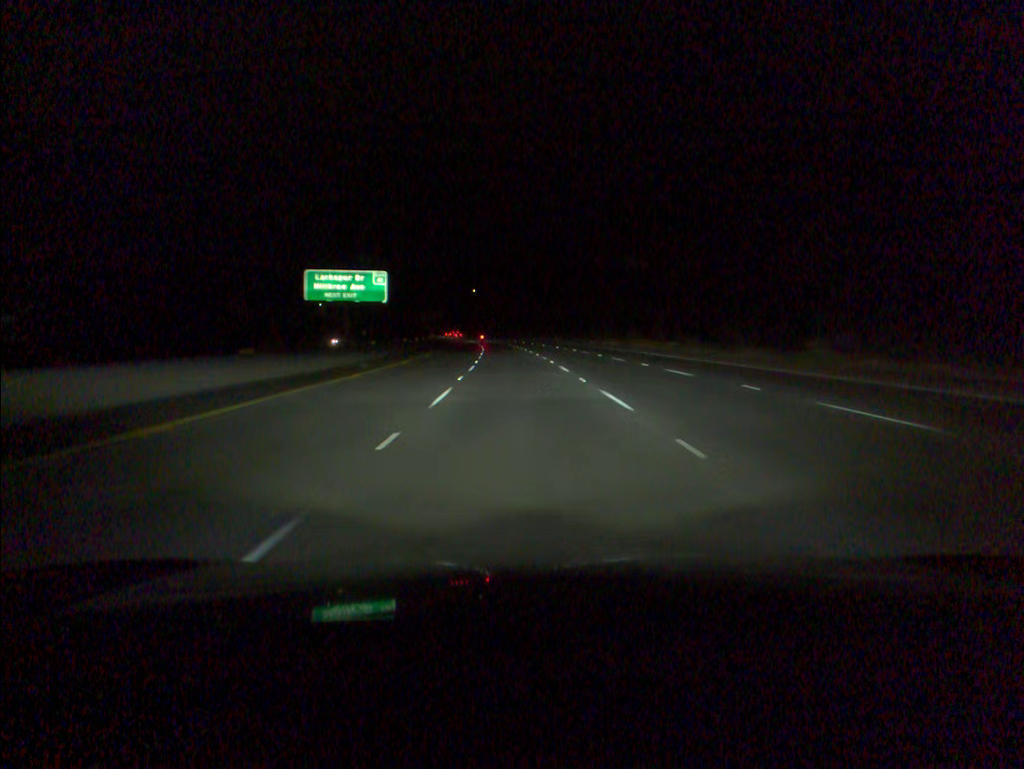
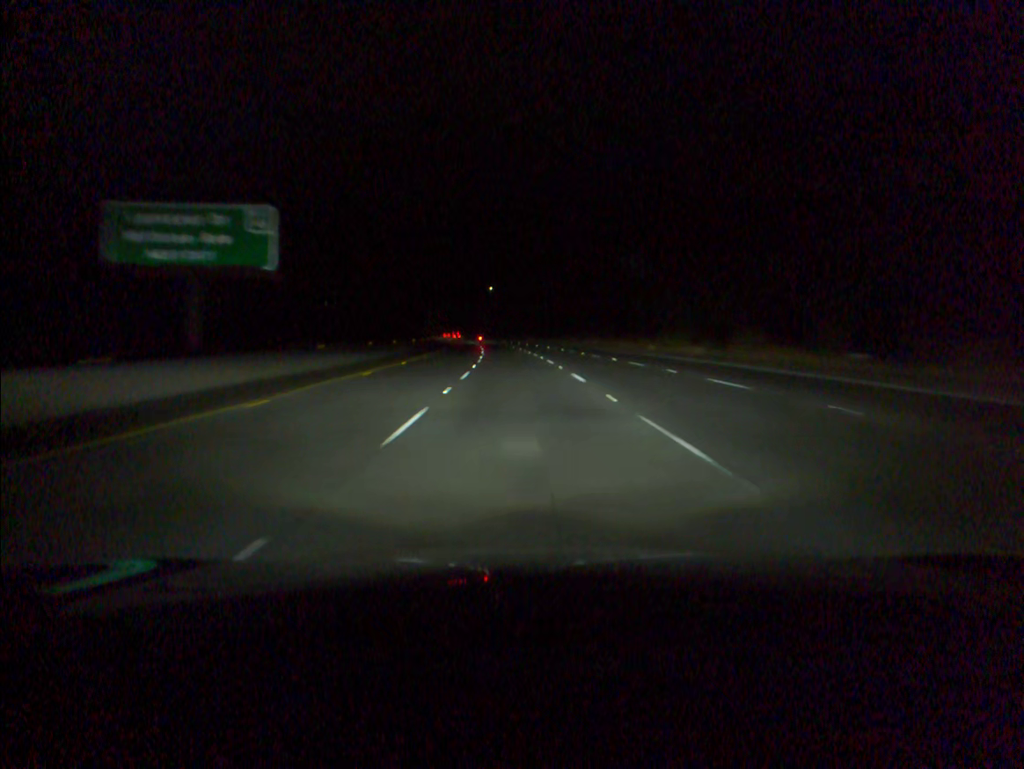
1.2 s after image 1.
(-0.5, +34.7) m; -2°
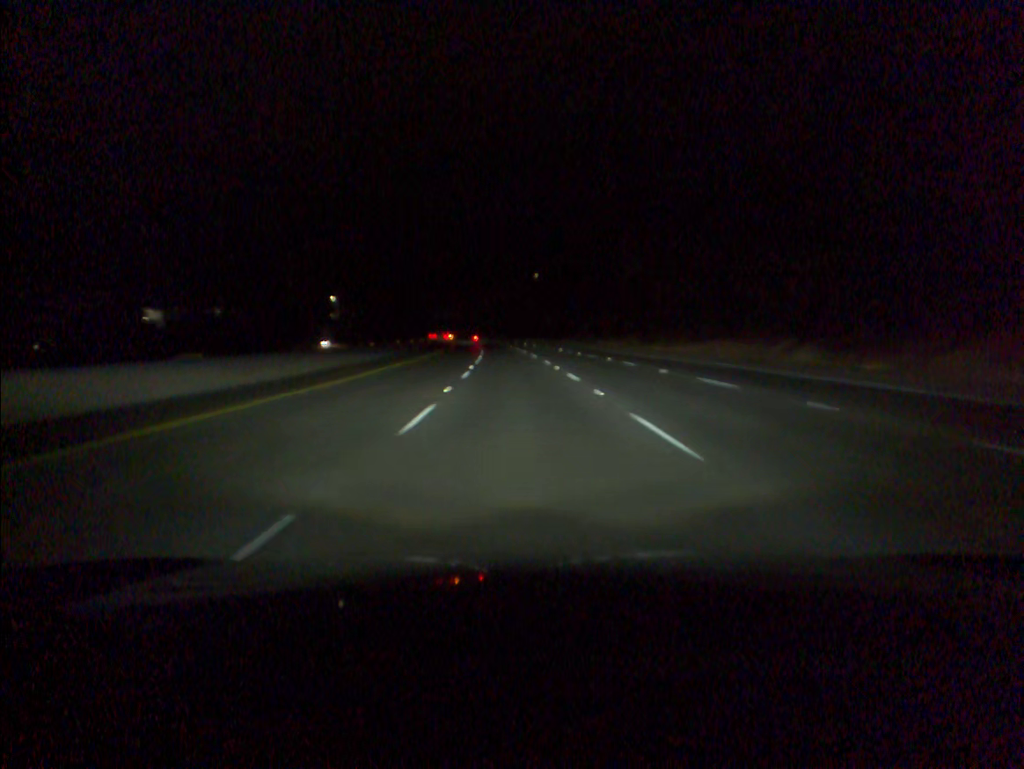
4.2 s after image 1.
(-2.6, +86.8) m; -3°
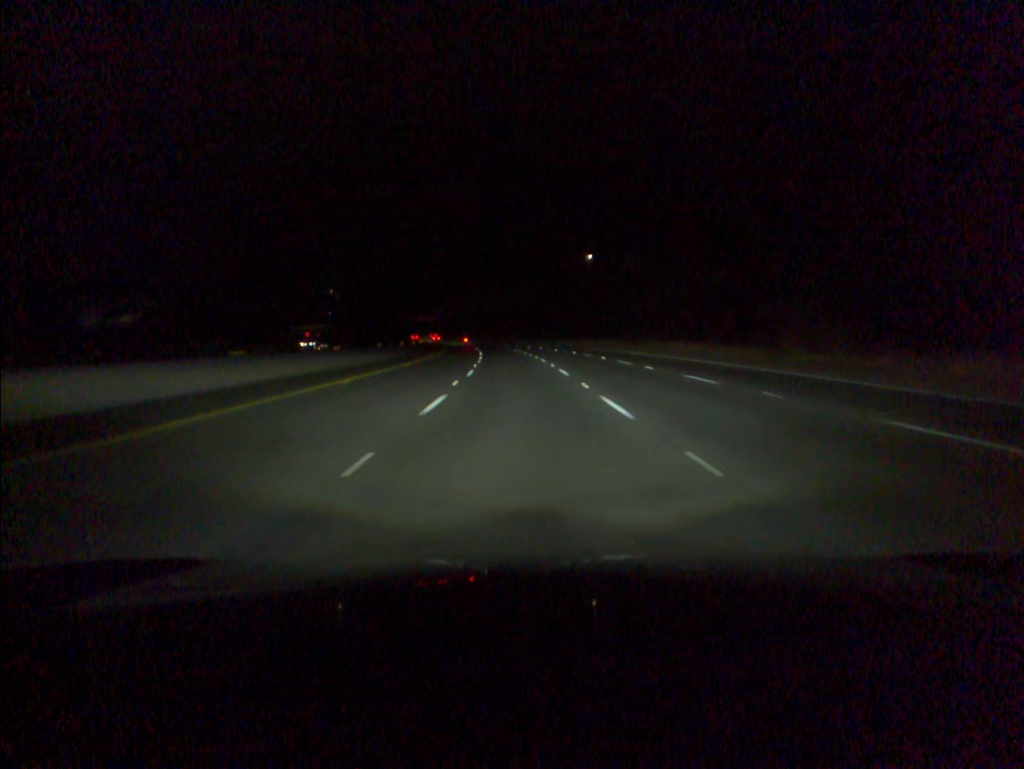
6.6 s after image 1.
(-1.8, +69.8) m; -3°
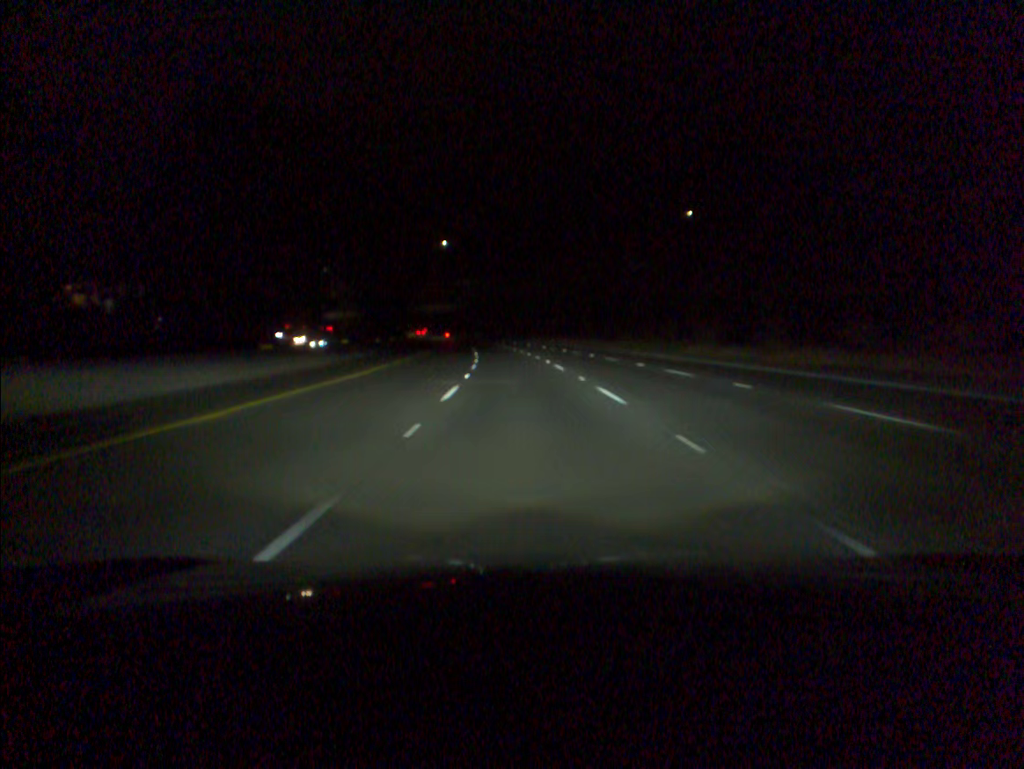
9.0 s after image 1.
(-2.1, +70.3) m; -4°
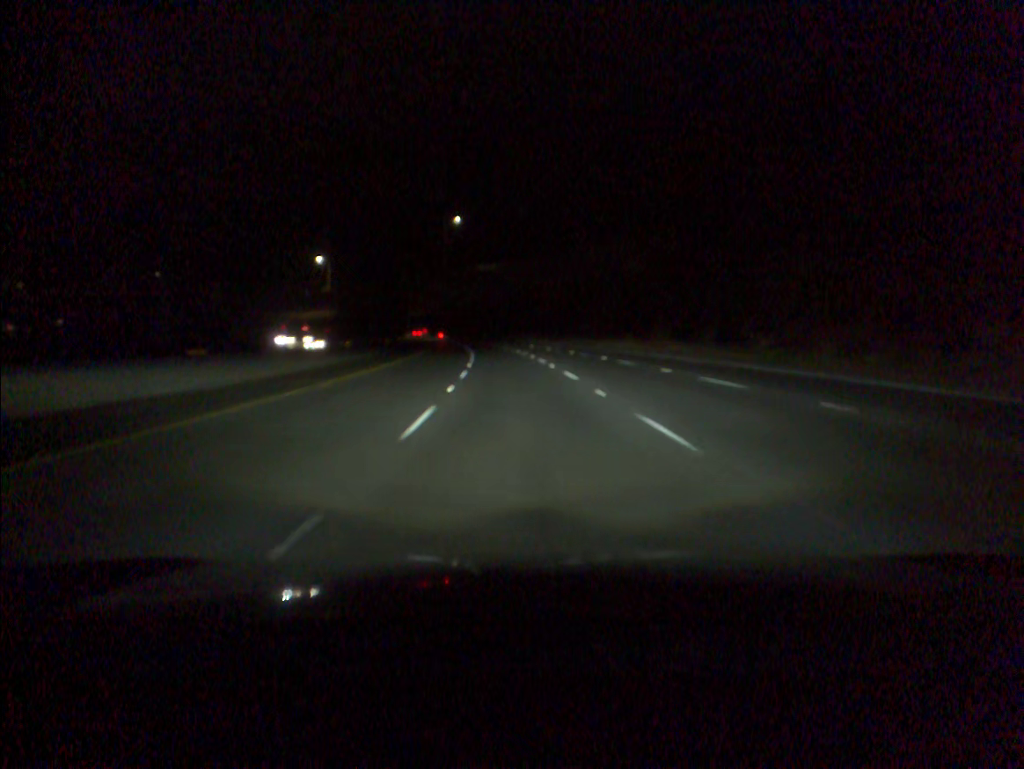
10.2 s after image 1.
(-0.6, +35.1) m; -2°
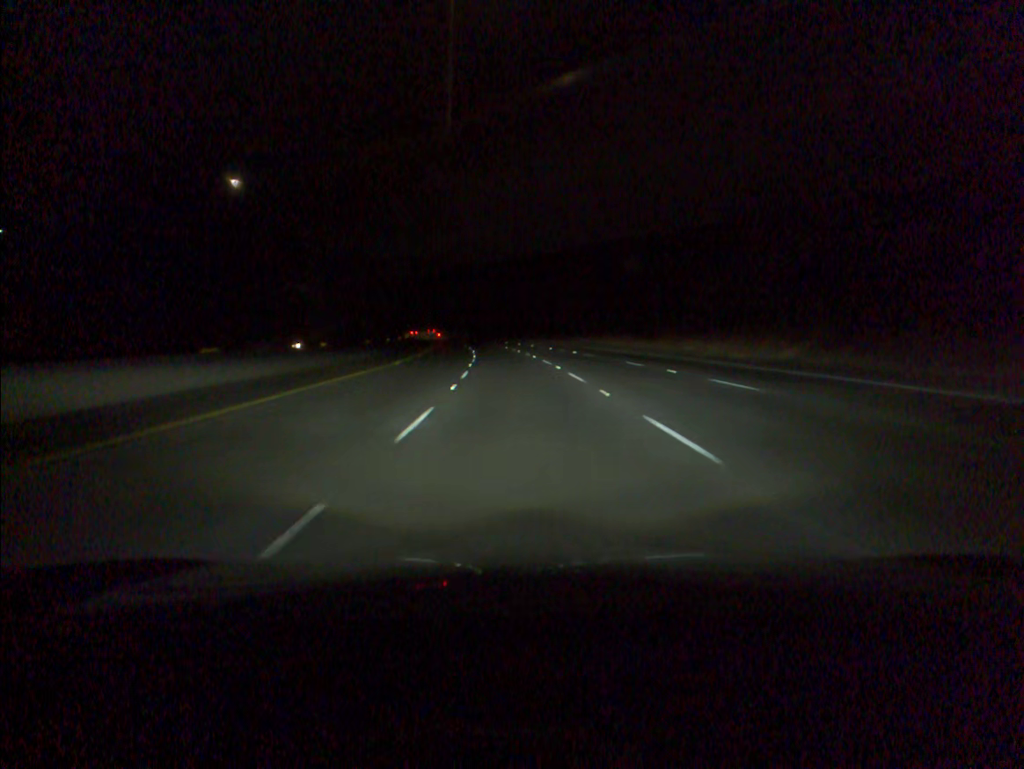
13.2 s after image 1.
(-4.8, +87.3) m; -6°
